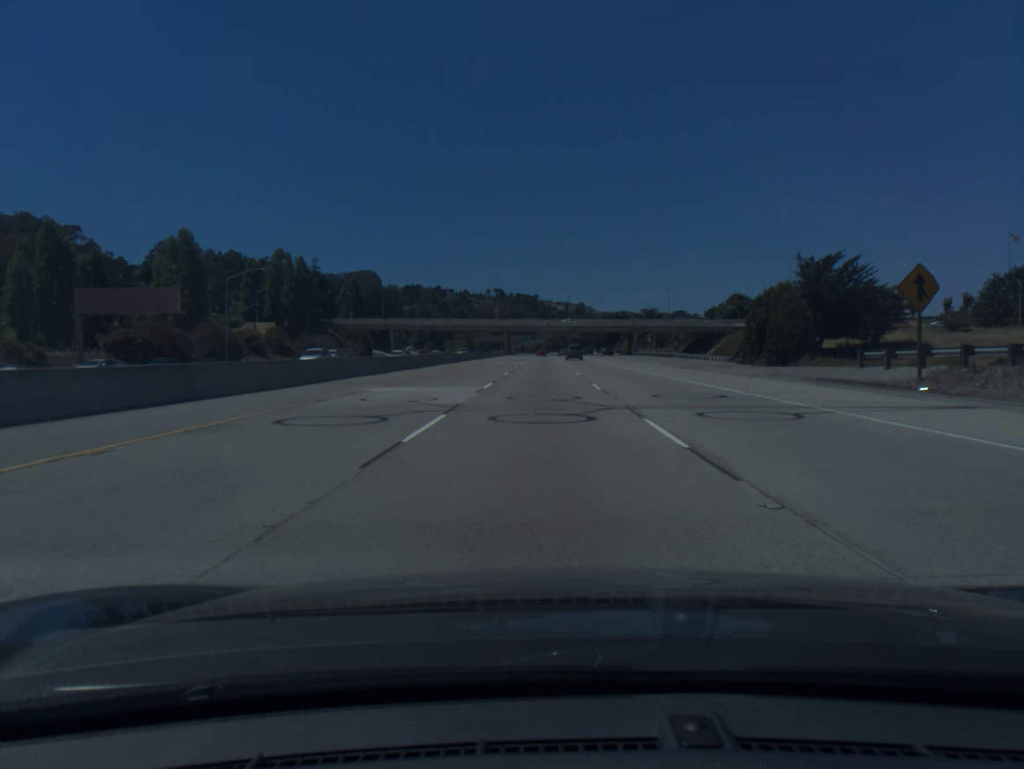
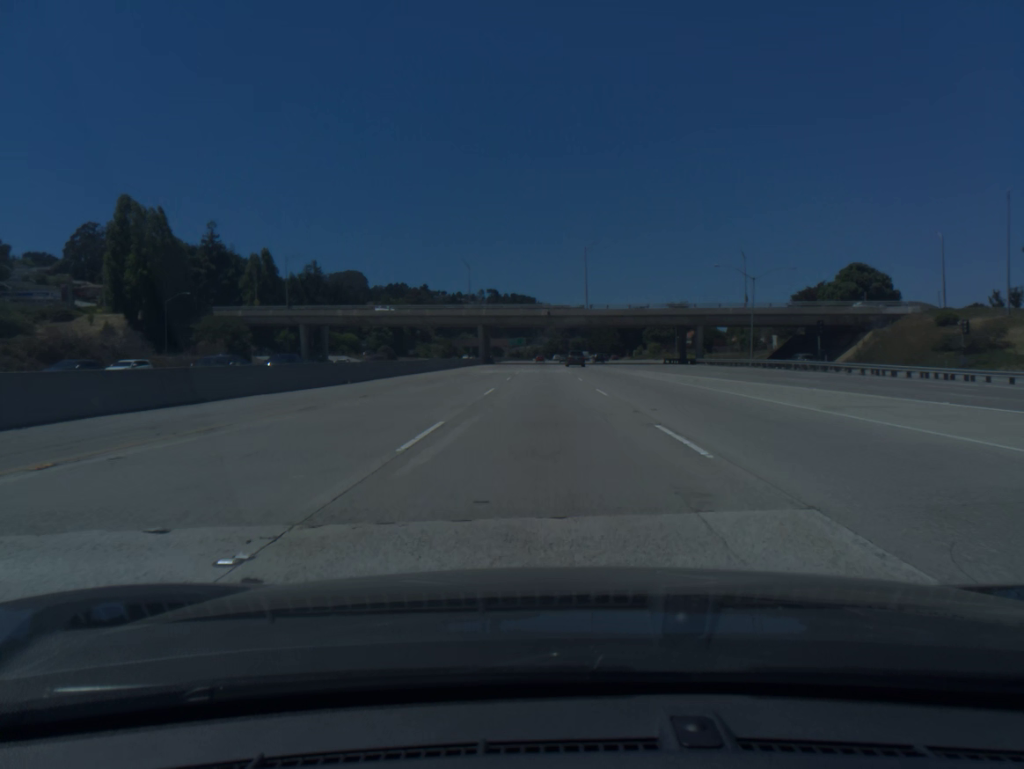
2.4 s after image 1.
(0.0, +74.0) m; 0°
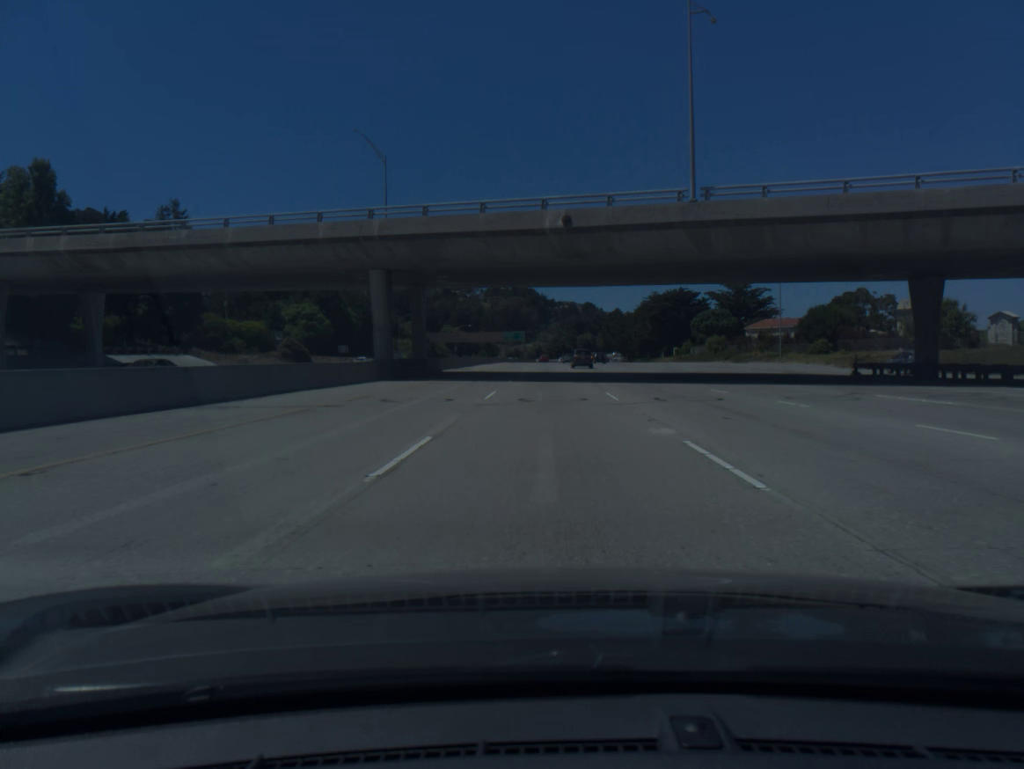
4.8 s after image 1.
(0.0, +73.8) m; 0°
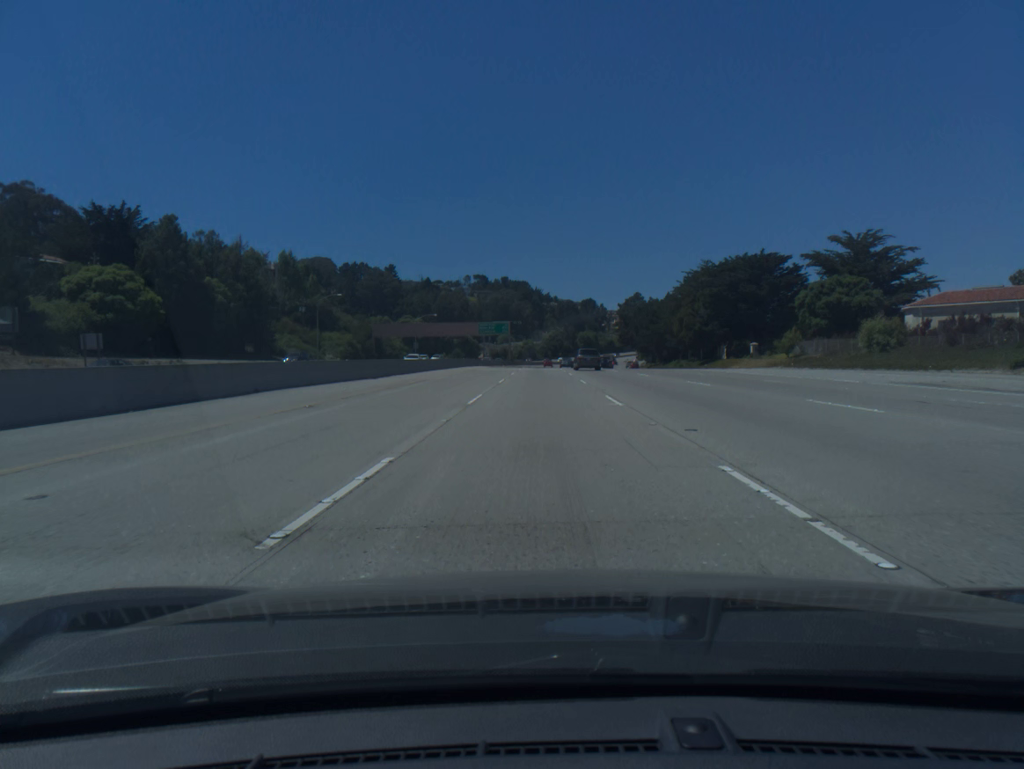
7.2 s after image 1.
(+0.4, +74.1) m; 0°
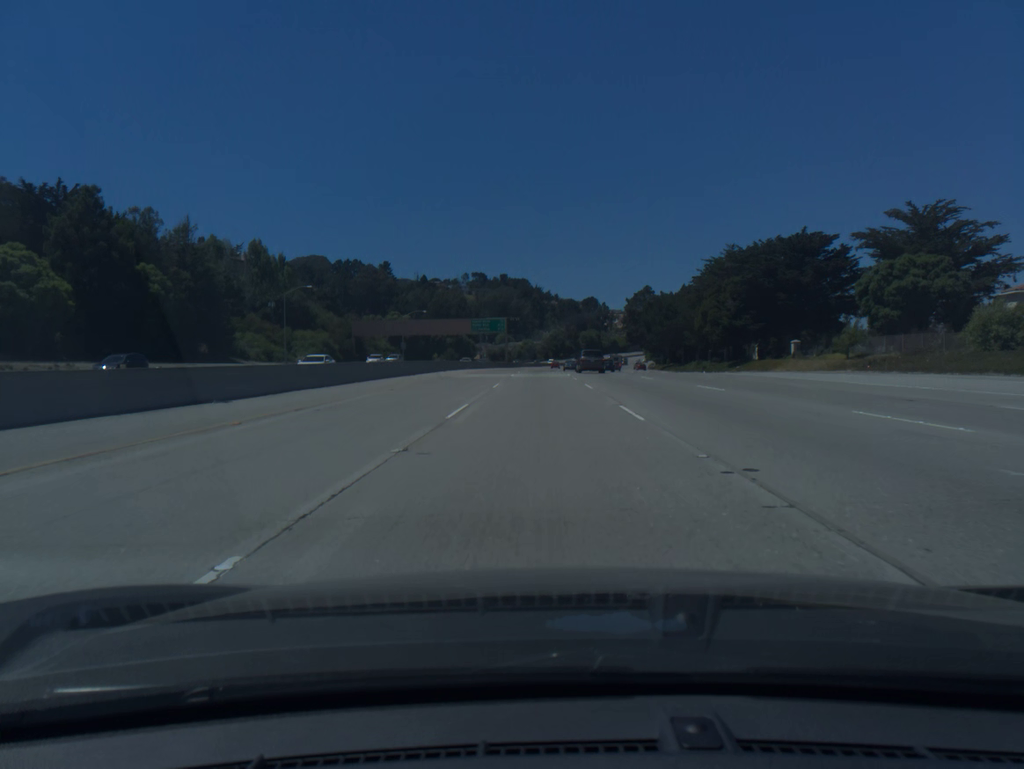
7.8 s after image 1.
(0.0, +18.6) m; 0°
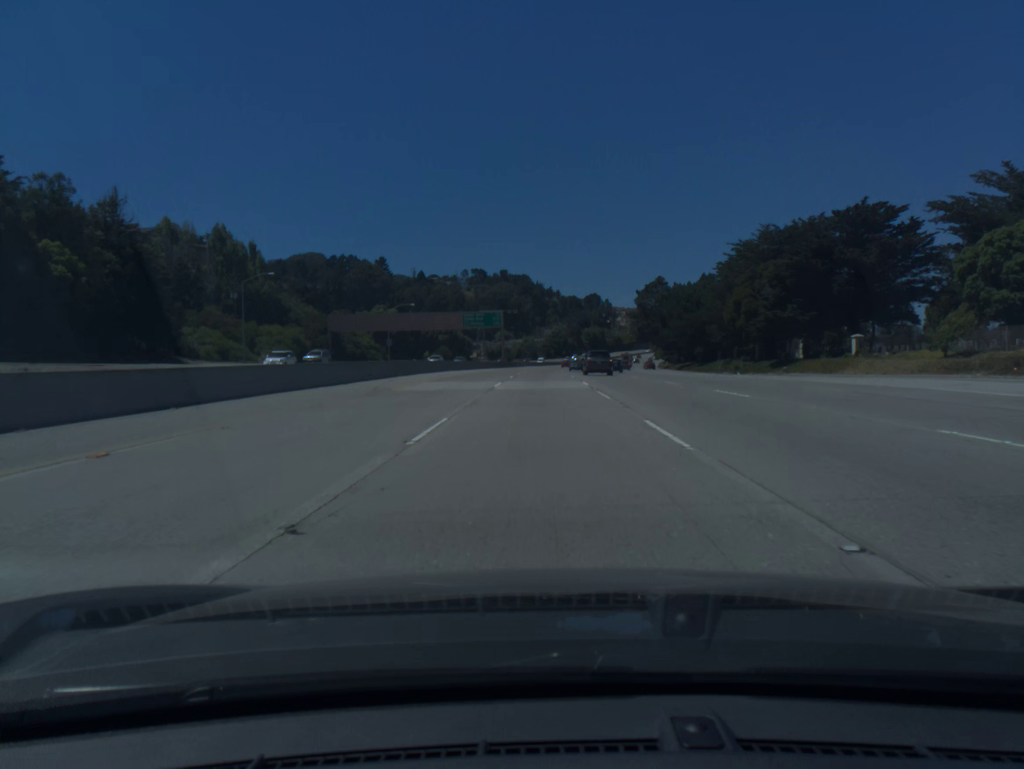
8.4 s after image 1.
(0.0, +18.7) m; 0°
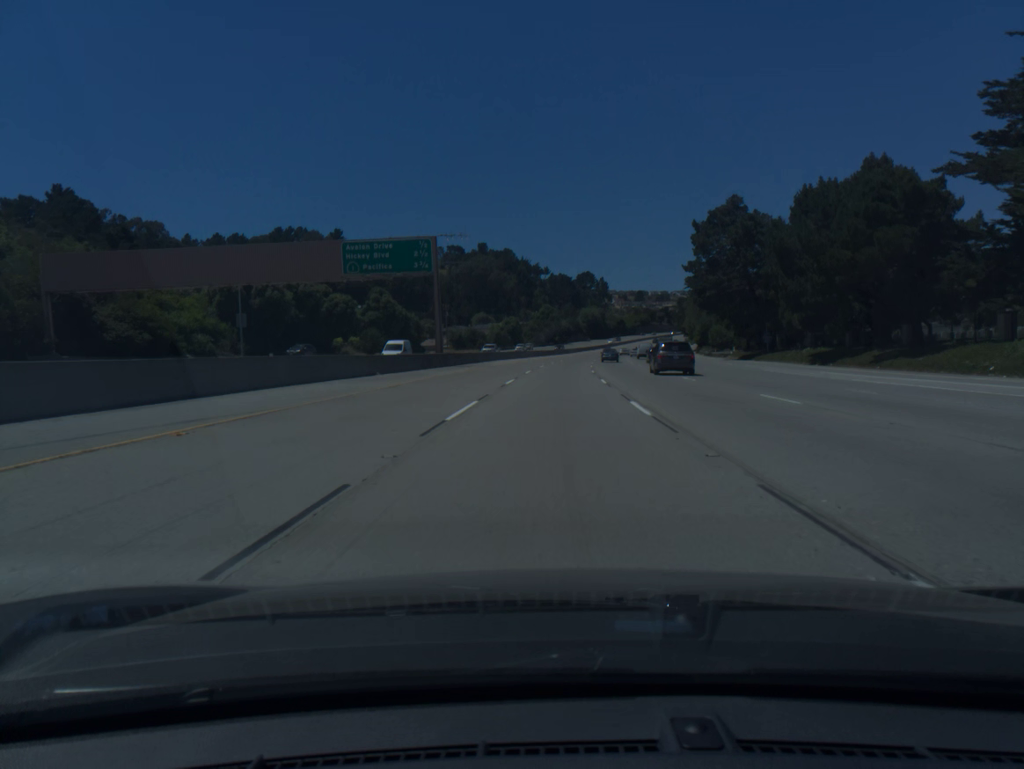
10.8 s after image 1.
(+0.1, +74.8) m; +1°
